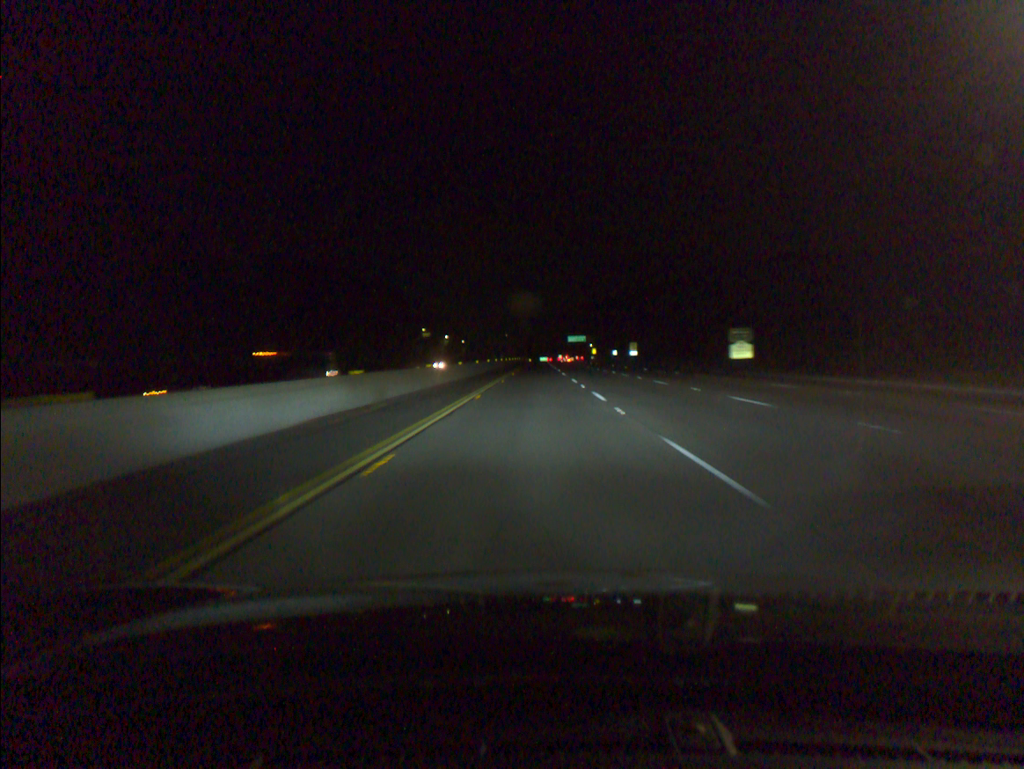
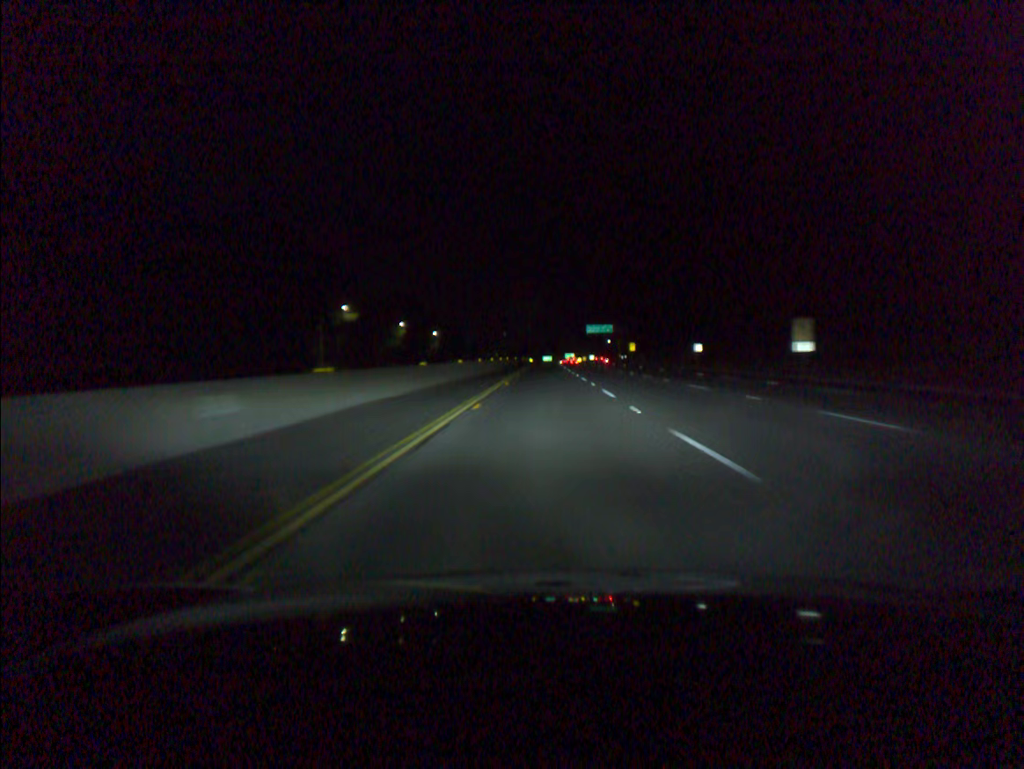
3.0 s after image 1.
(-0.6, +92.9) m; 0°
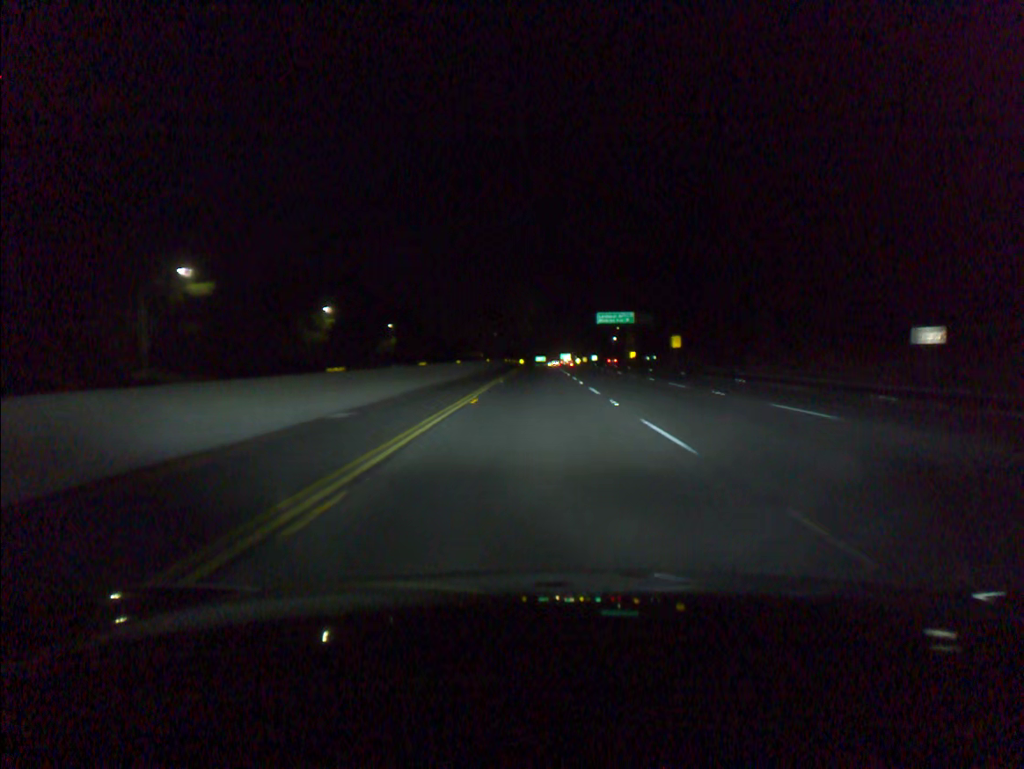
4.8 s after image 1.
(+0.4, +55.8) m; +1°
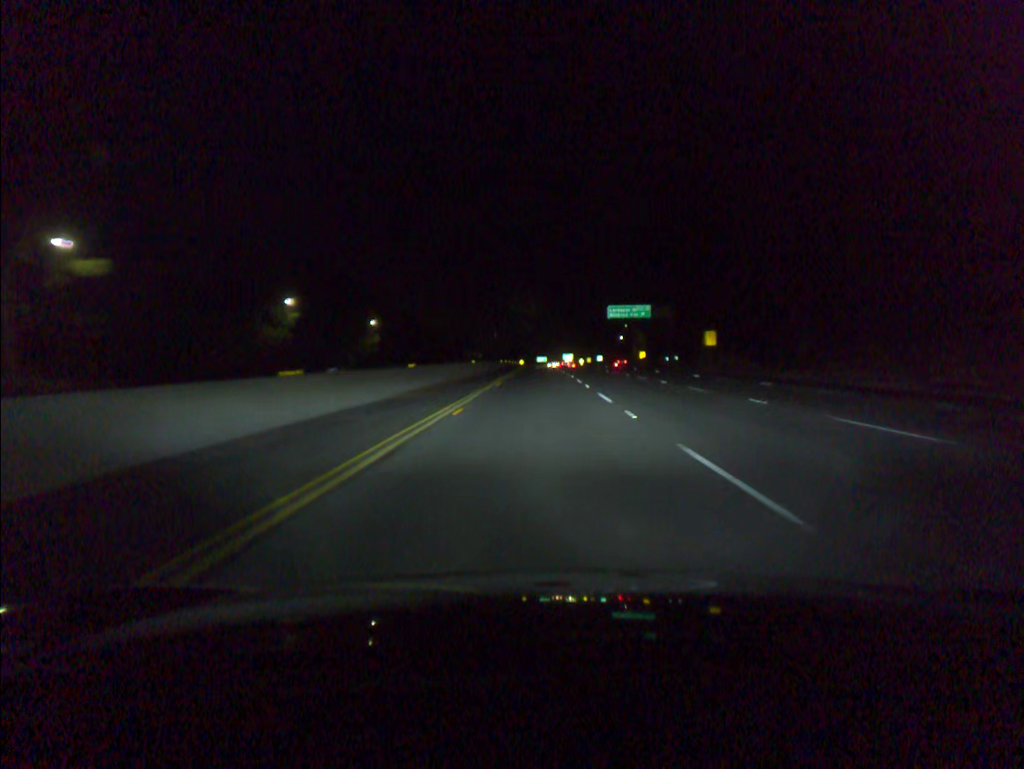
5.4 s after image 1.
(0.0, +18.6) m; 0°
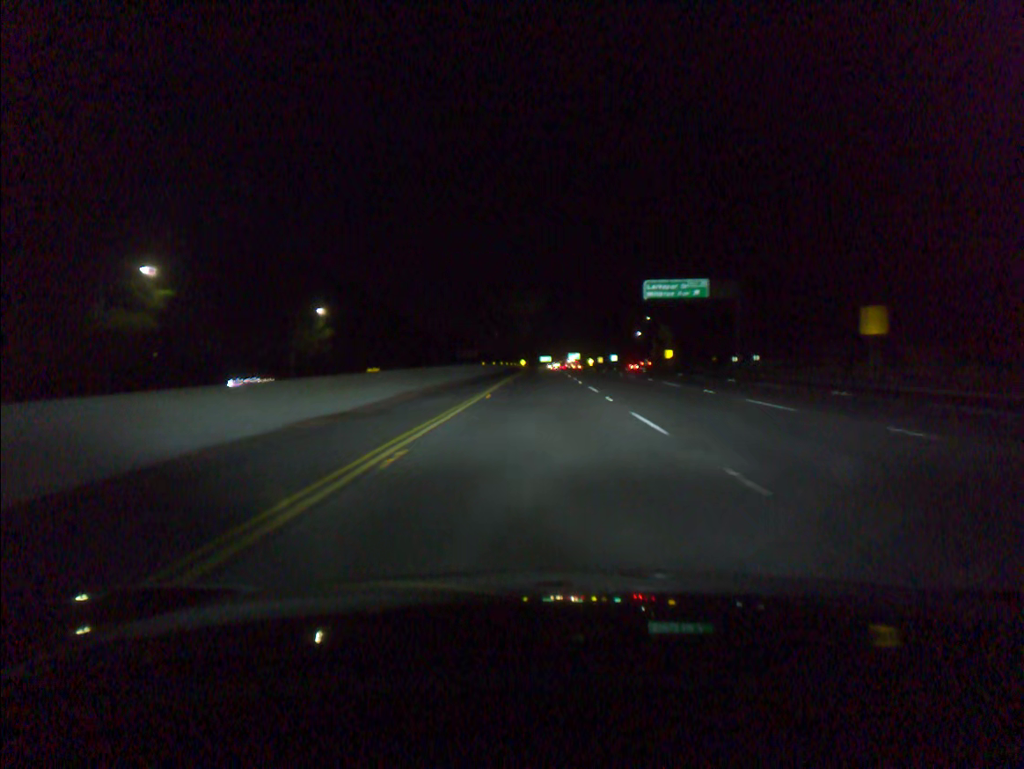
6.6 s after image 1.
(-0.1, +37.2) m; 0°
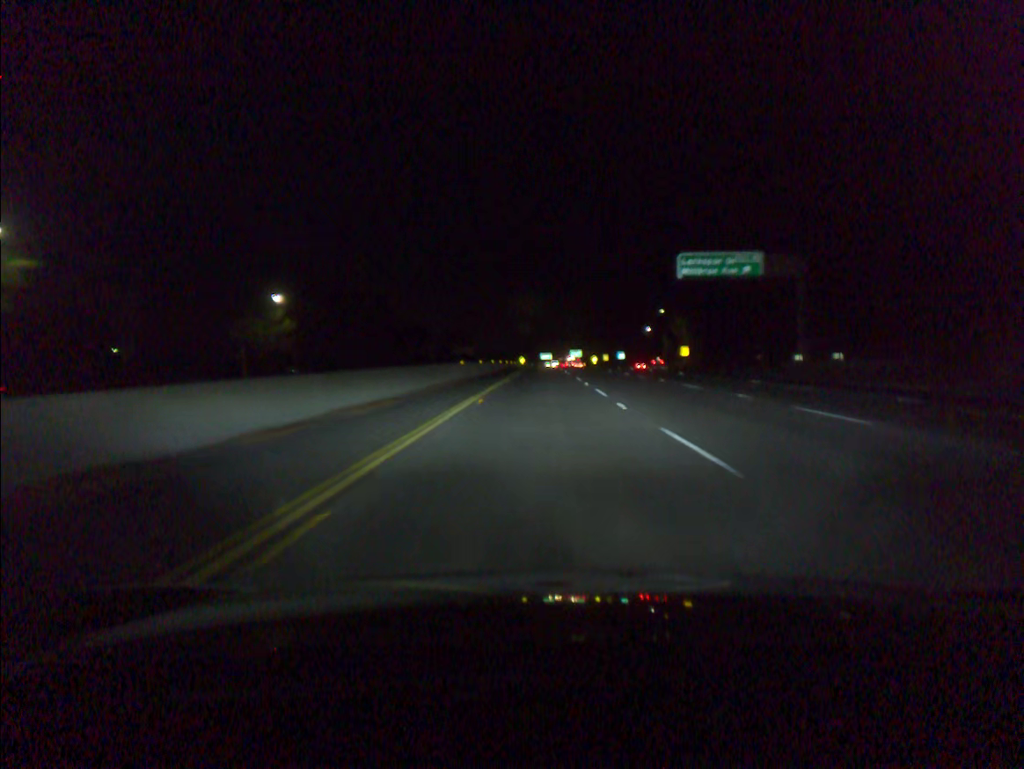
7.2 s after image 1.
(0.0, +18.6) m; 0°
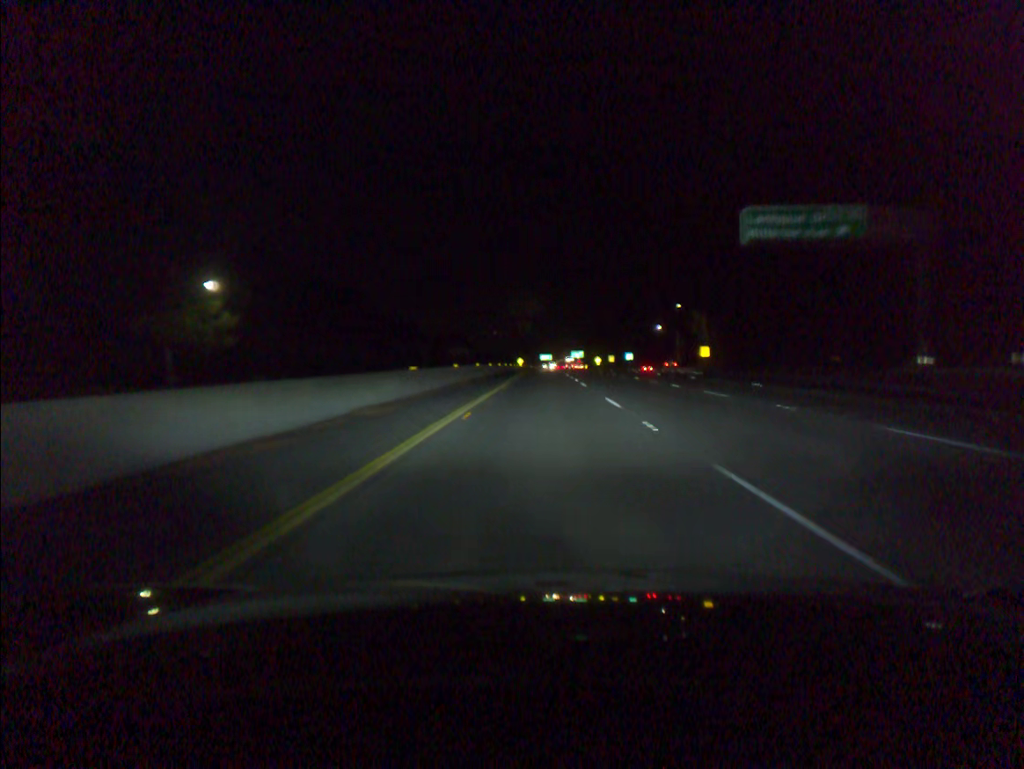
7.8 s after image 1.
(0.0, +18.6) m; 0°
